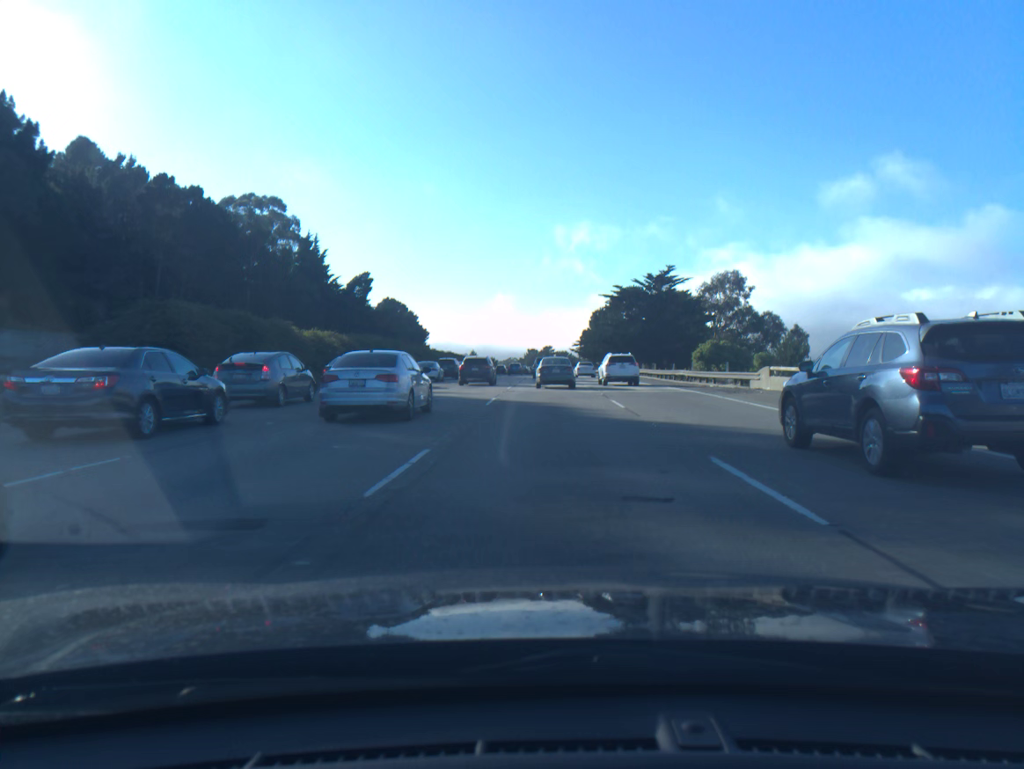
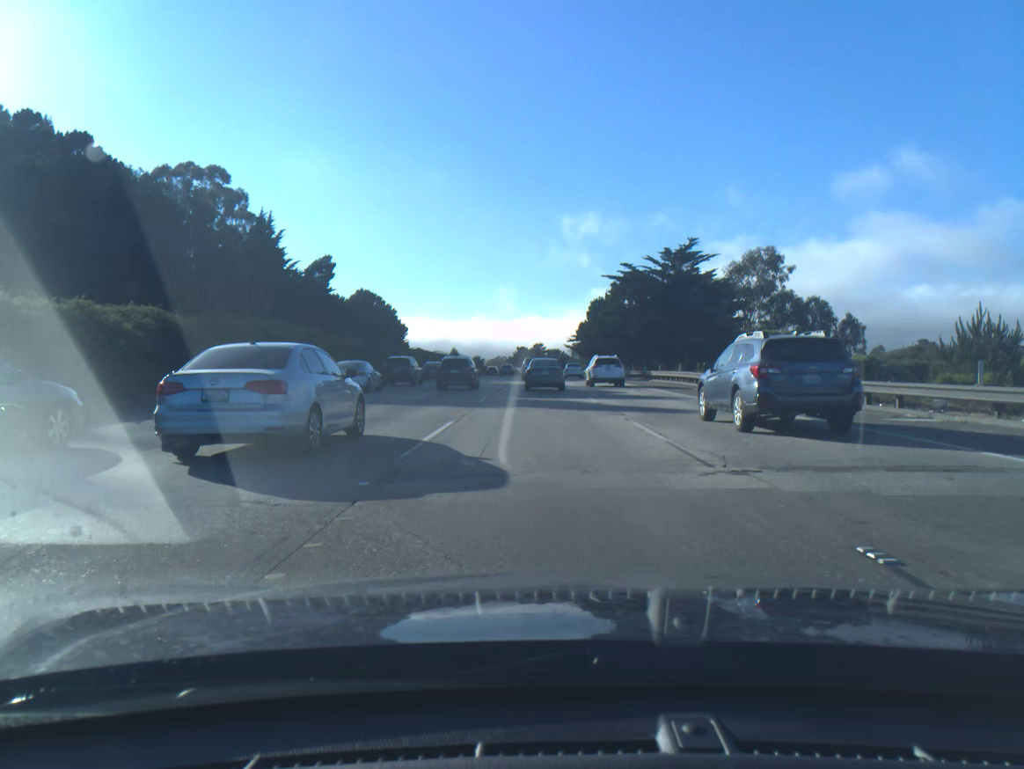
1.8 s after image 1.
(+0.1, +23.0) m; +1°
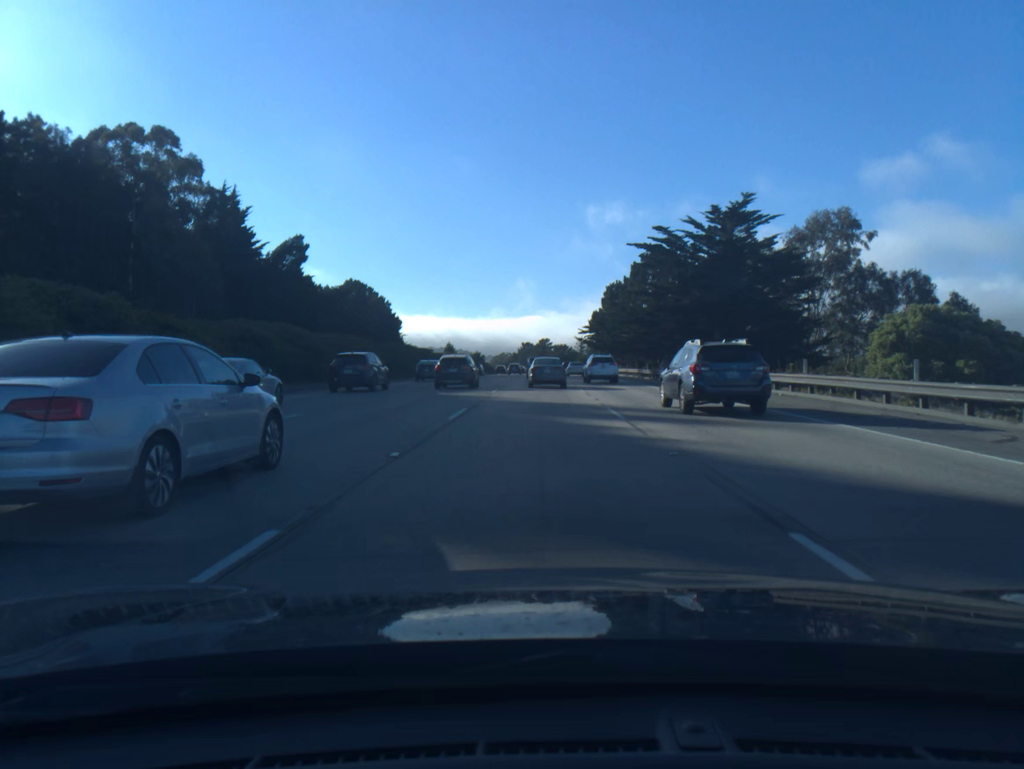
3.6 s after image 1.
(-0.1, +22.3) m; -1°
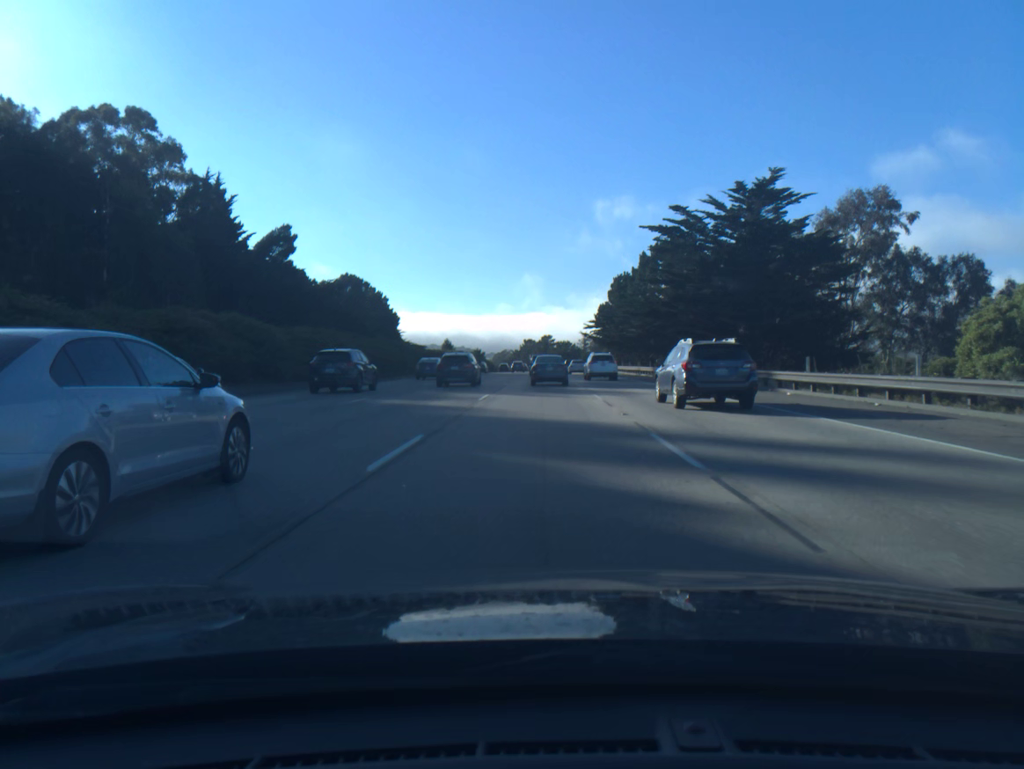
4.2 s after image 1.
(0.0, +7.7) m; 0°
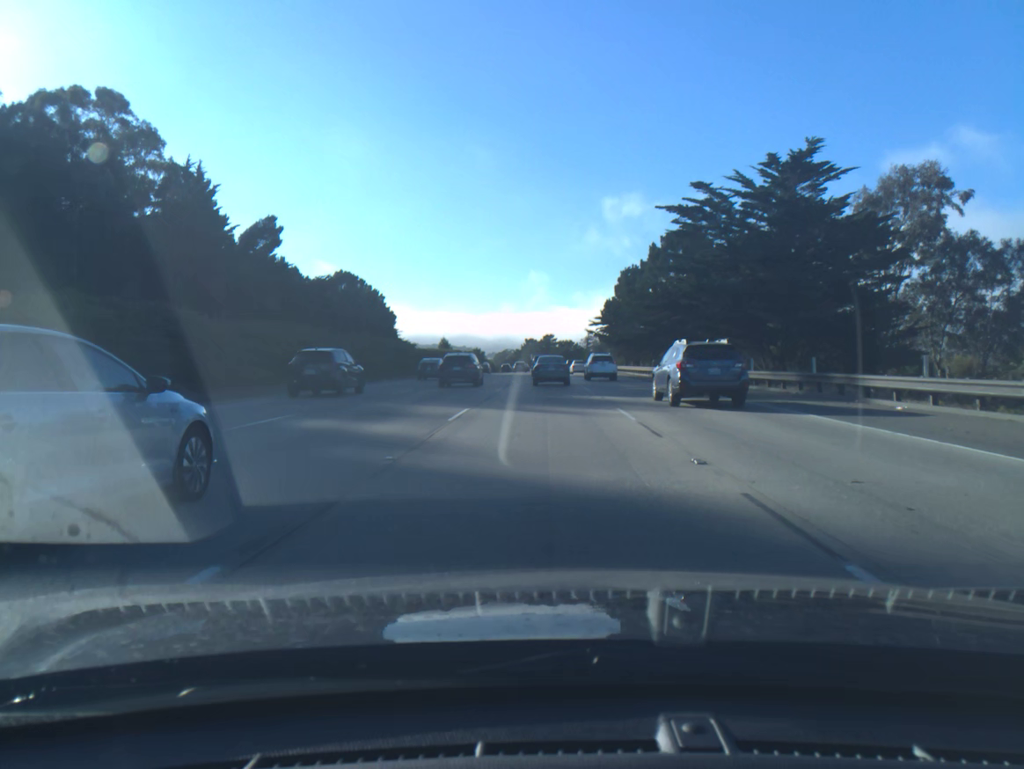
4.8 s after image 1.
(0.0, +7.9) m; 0°
